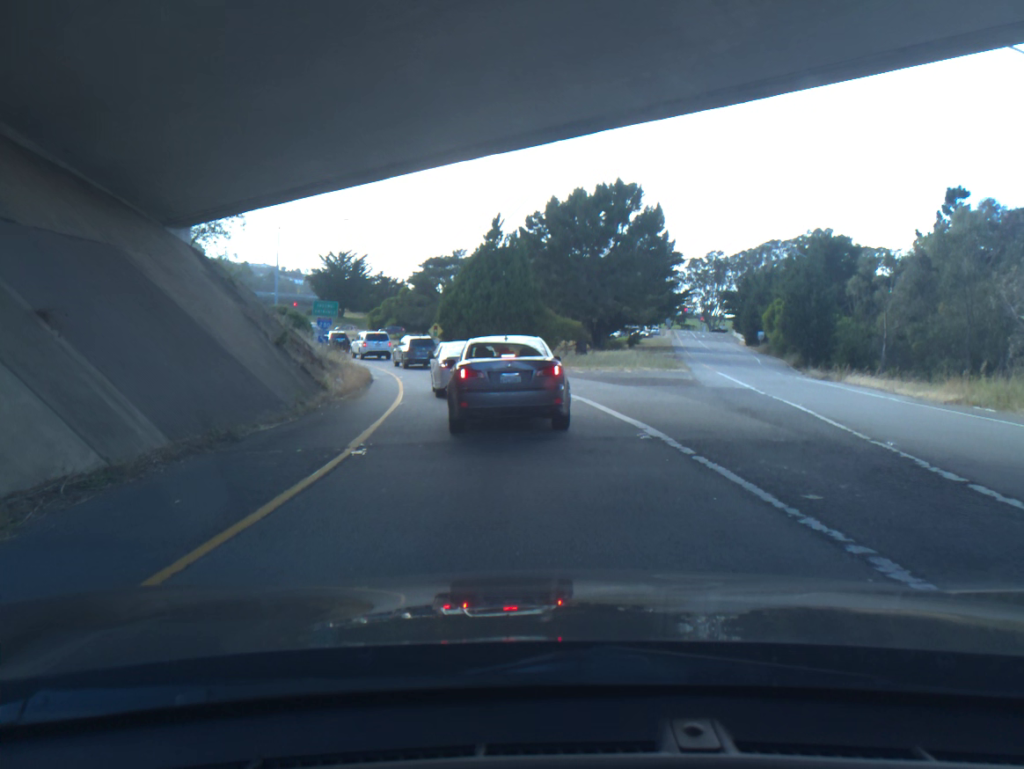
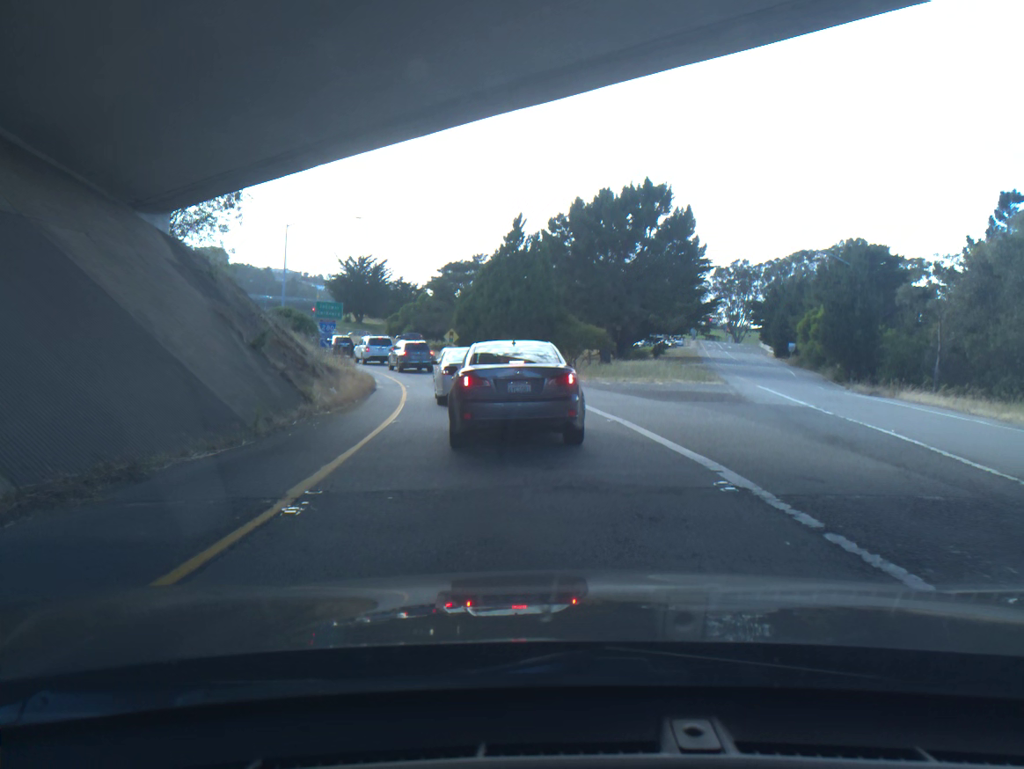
(0.0, +3.6) m; -1°
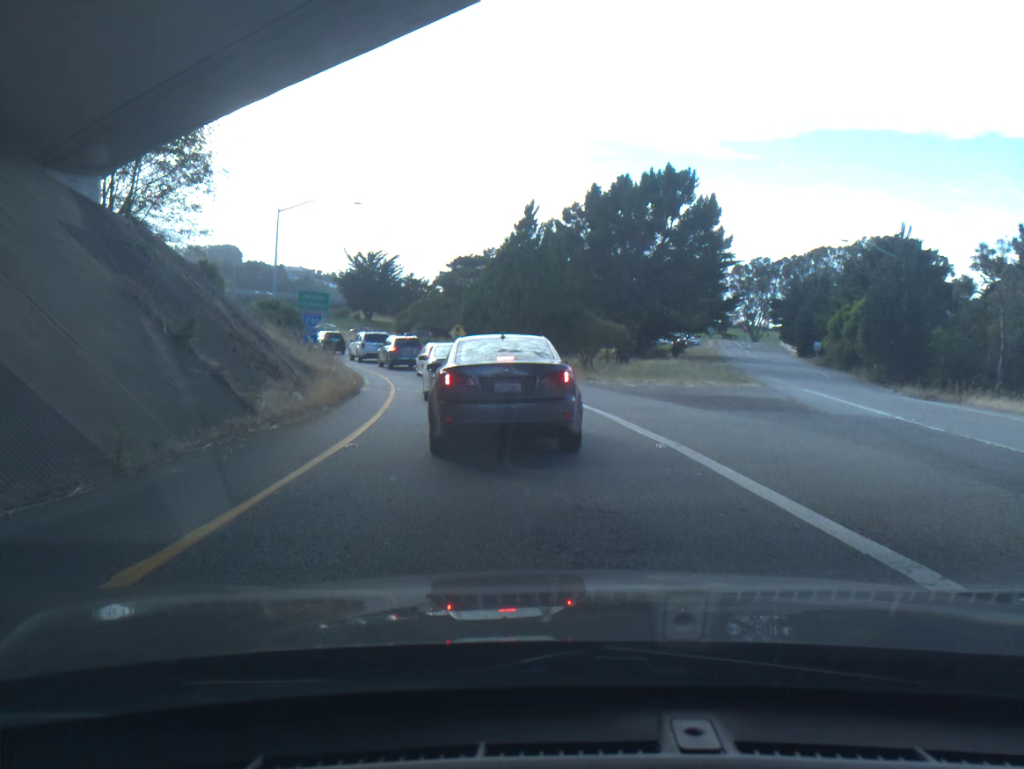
(0.0, +4.7) m; -2°
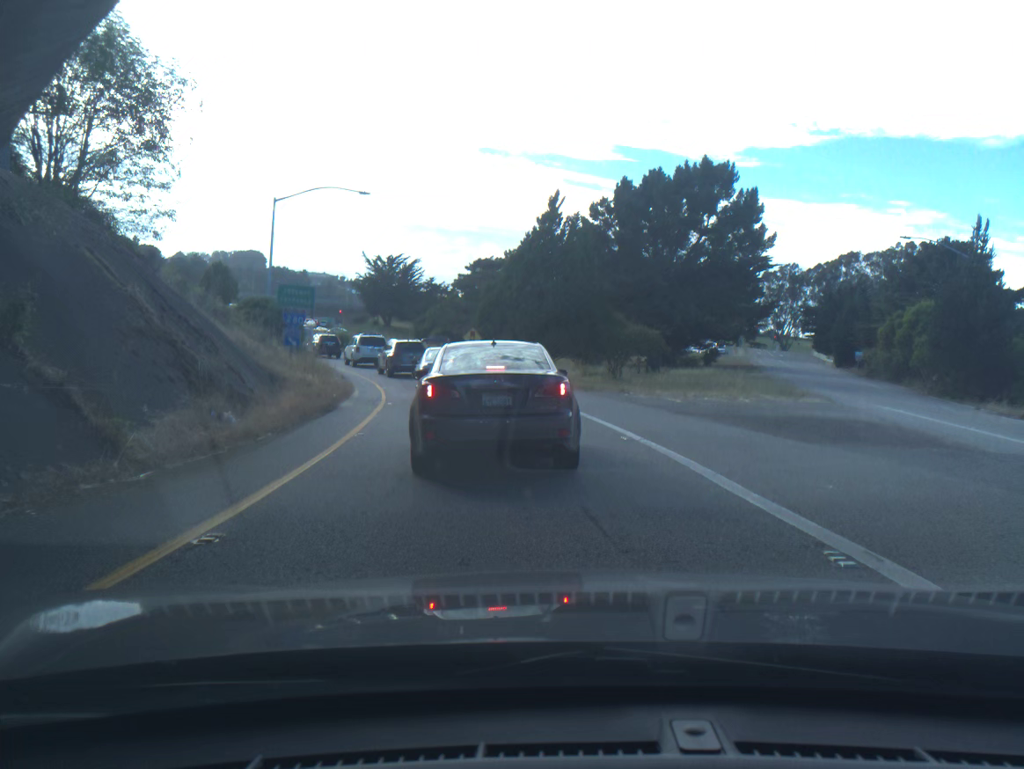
(+0.2, +5.9) m; +3°
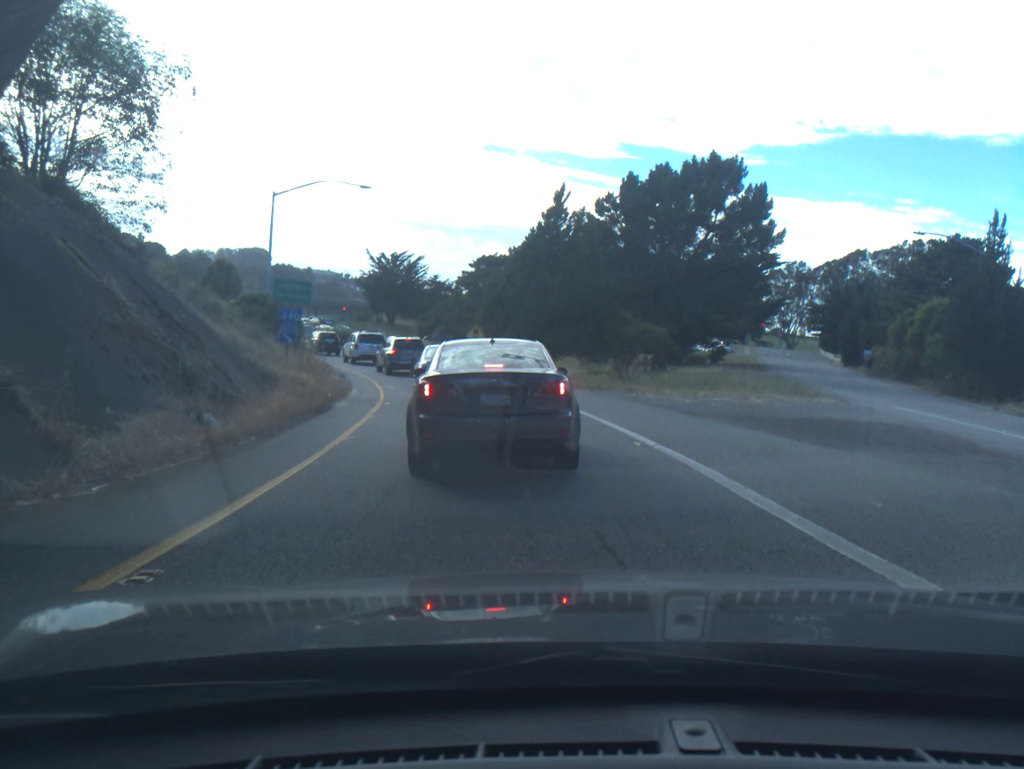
(0.0, +1.1) m; -1°
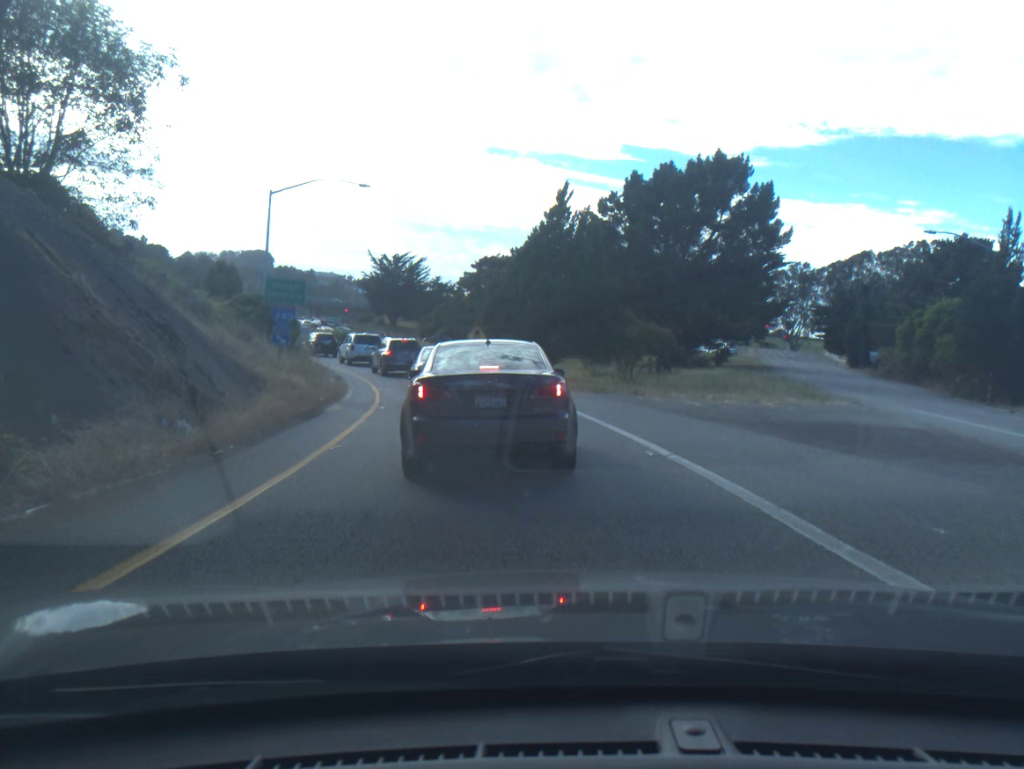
(0.0, +1.1) m; -1°
